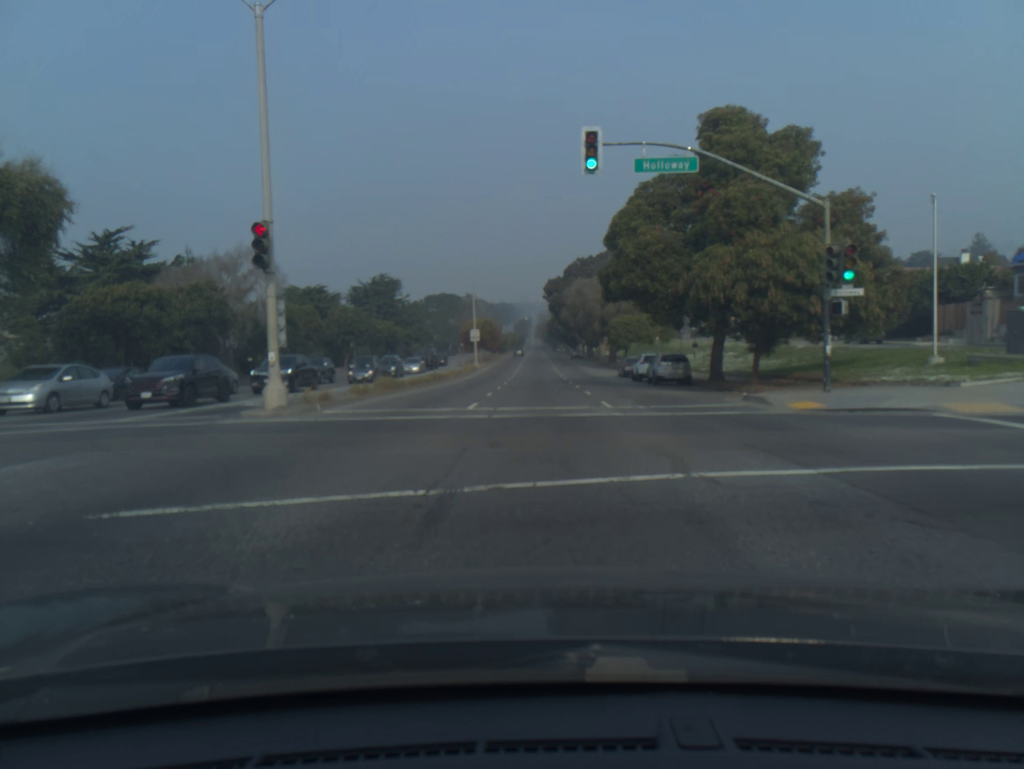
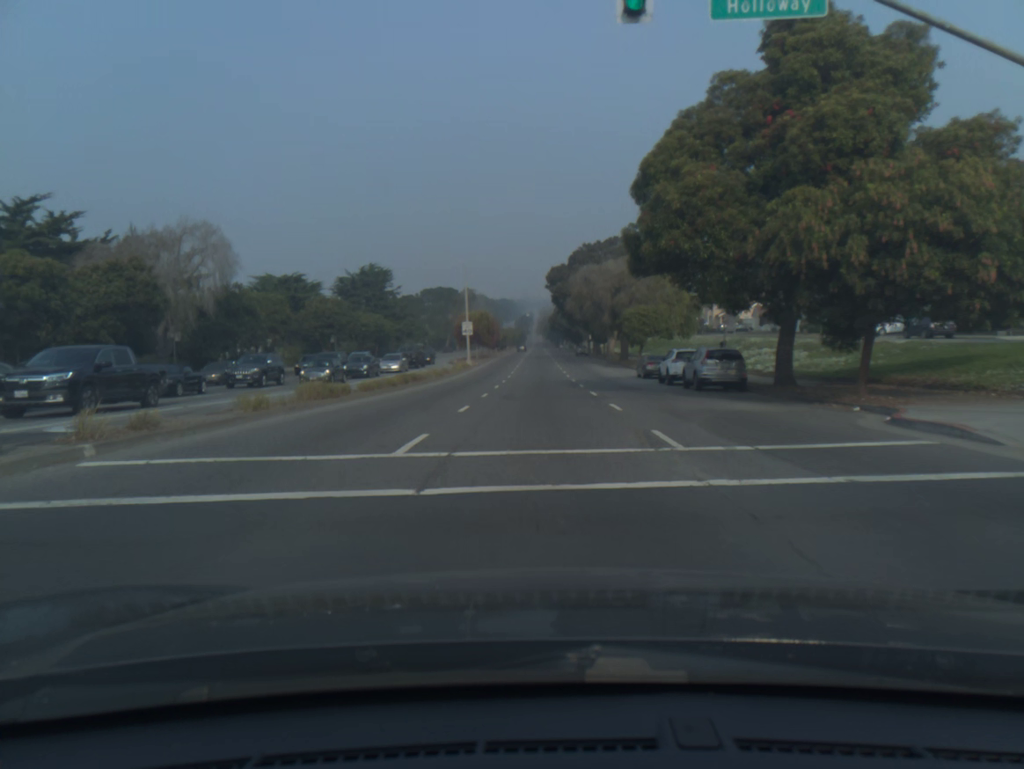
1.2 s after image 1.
(0.0, +9.8) m; 0°
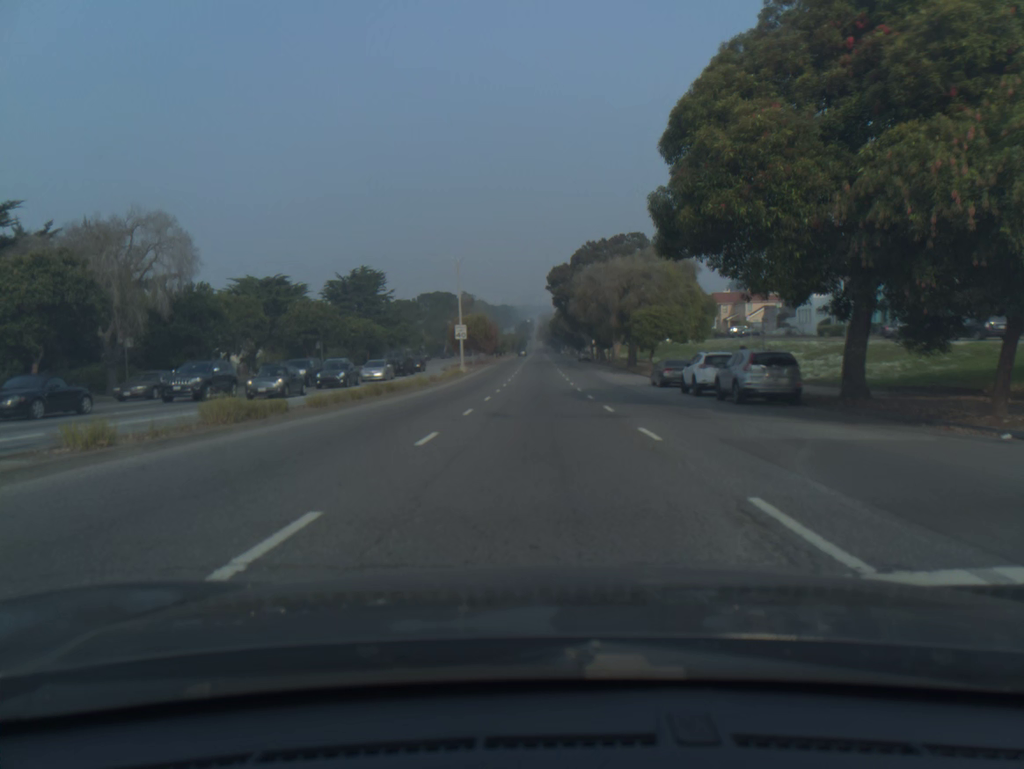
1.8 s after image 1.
(0.0, +6.0) m; 0°
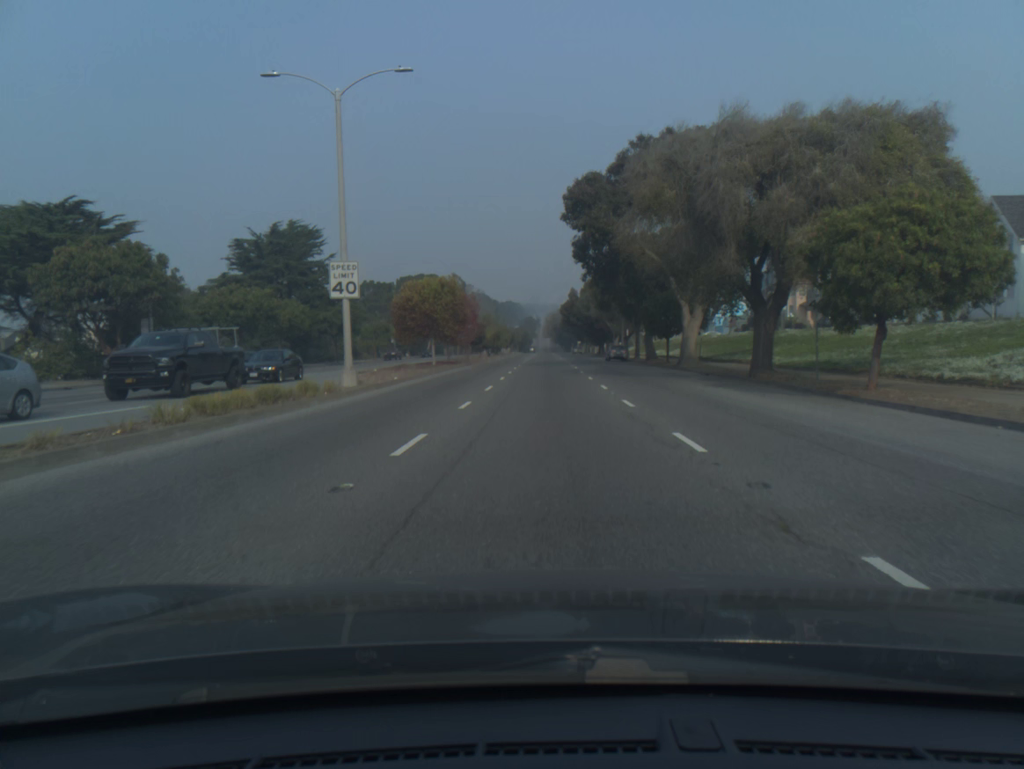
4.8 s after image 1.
(-0.3, +38.8) m; -1°
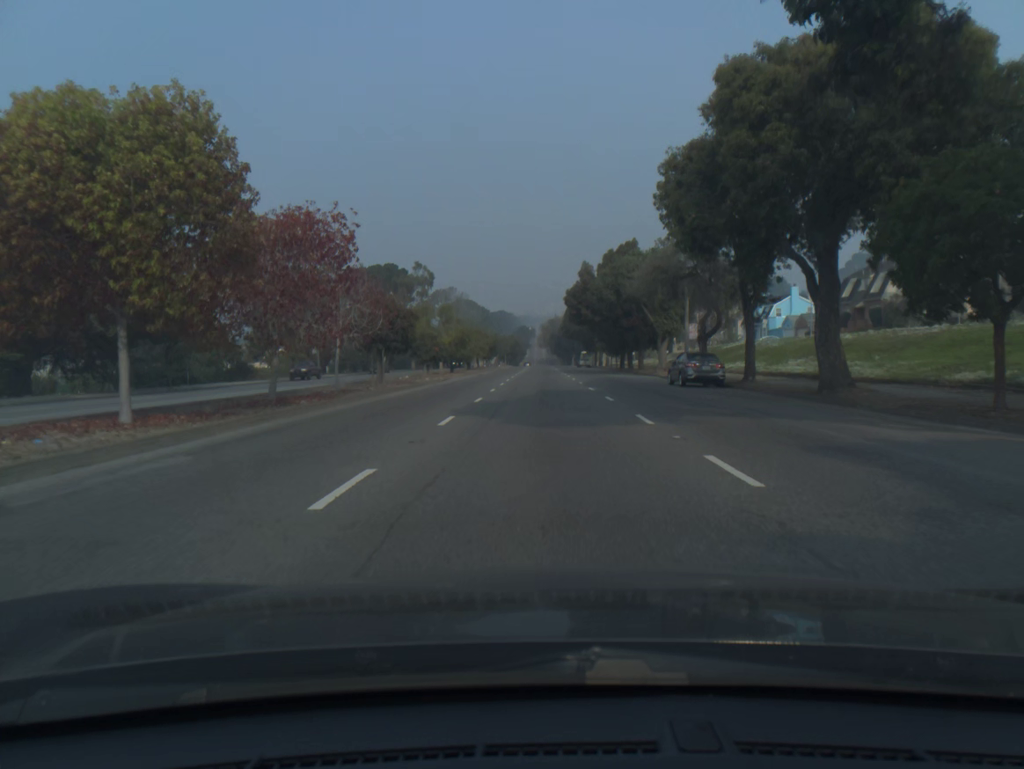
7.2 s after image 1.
(+0.2, +39.4) m; 0°
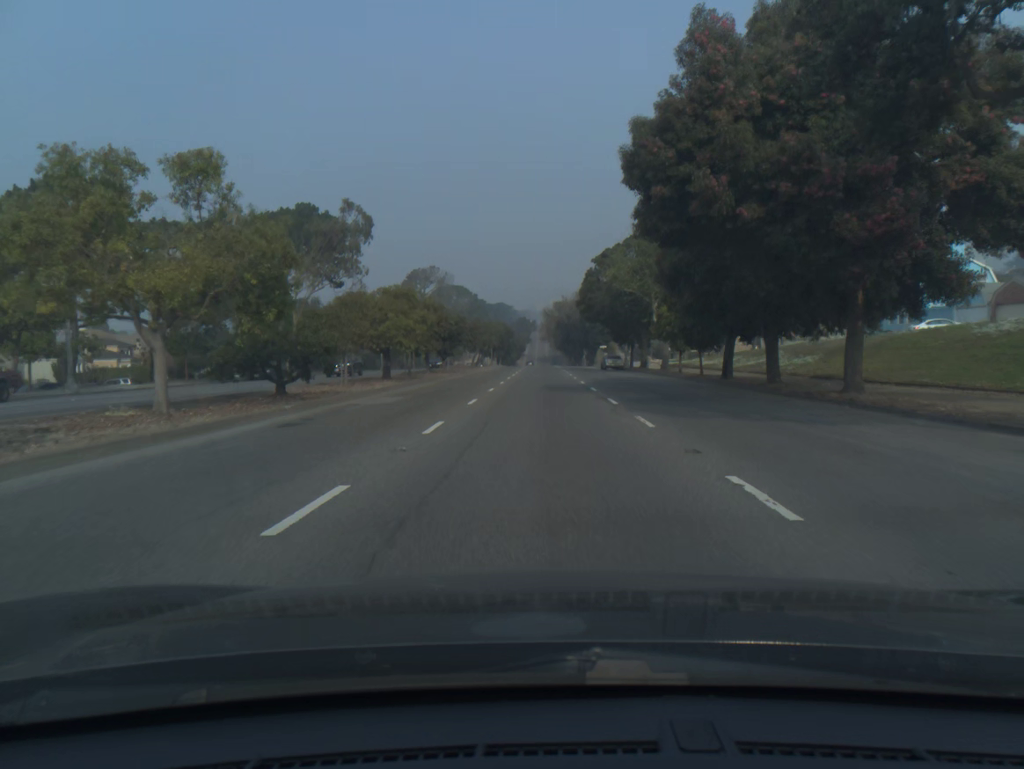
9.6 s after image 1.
(-0.1, +44.7) m; 0°
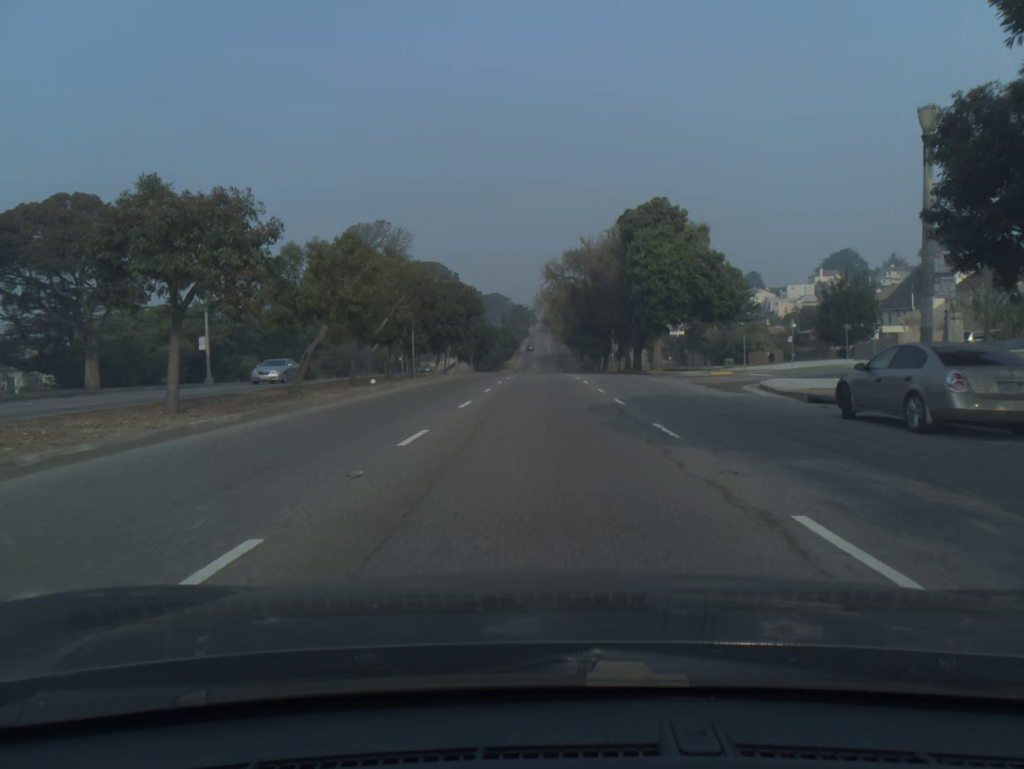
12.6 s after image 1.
(0.0, +60.3) m; 0°
